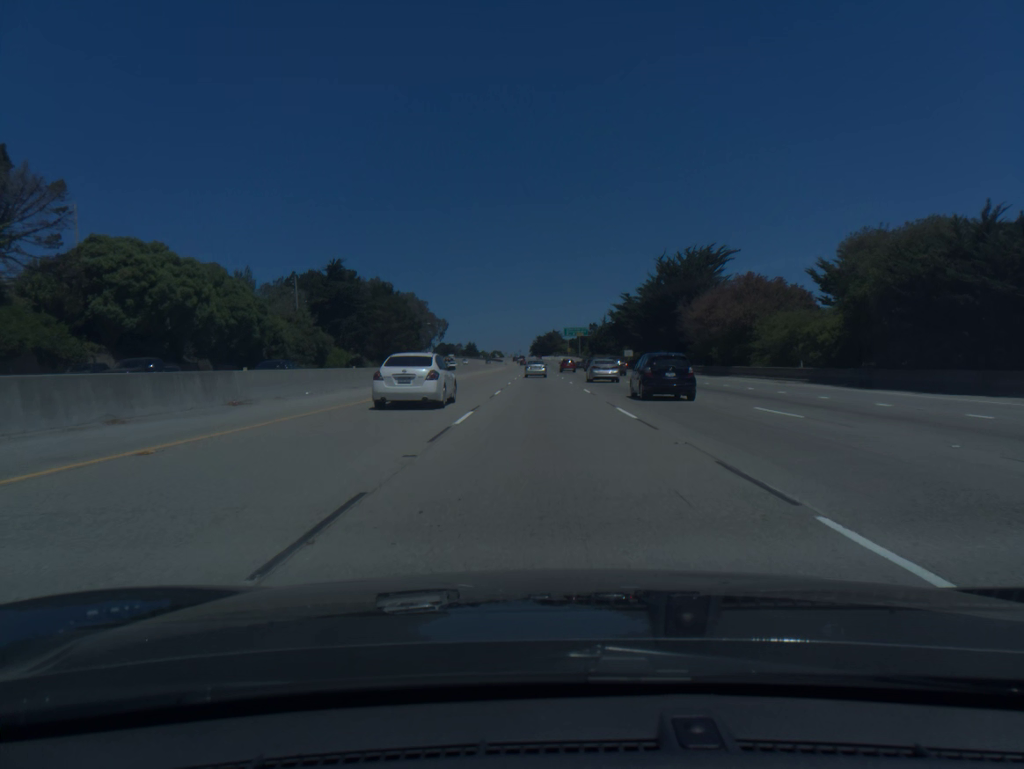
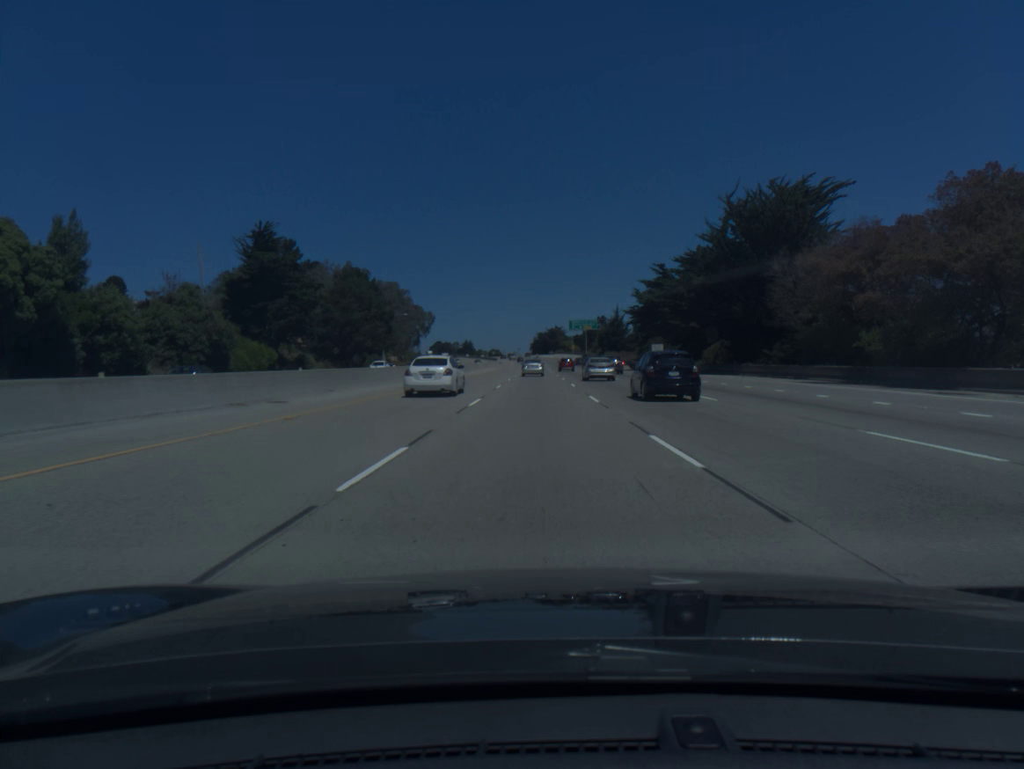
(+0.1, +37.0) m; 0°
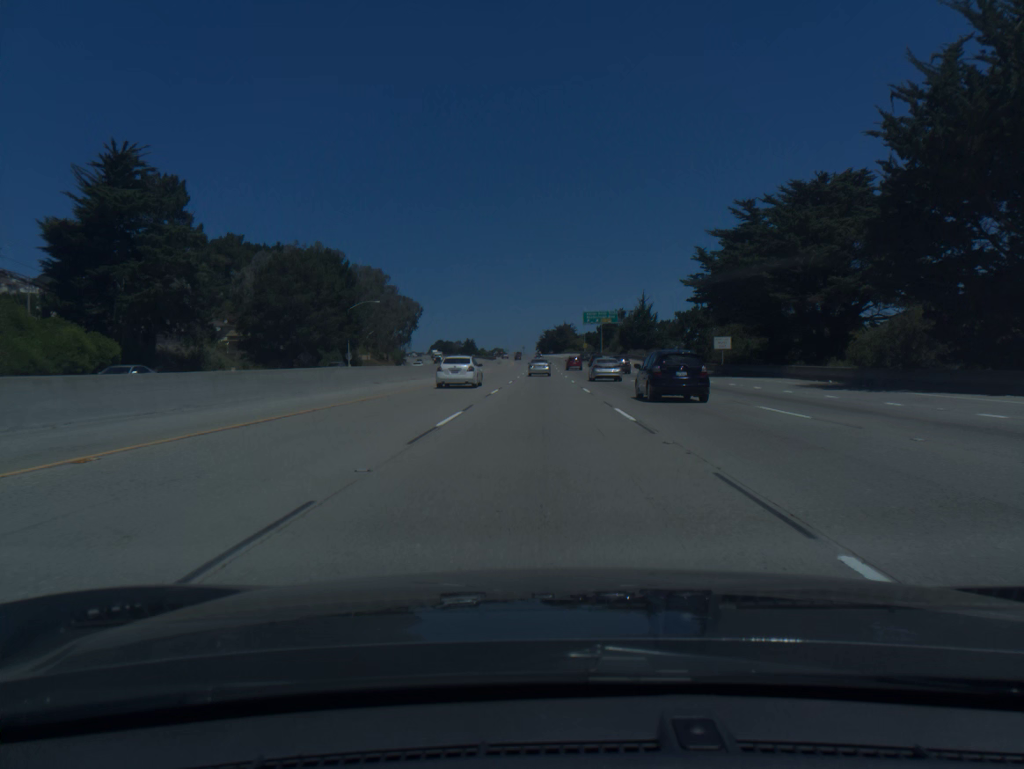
(-0.2, +36.9) m; 0°
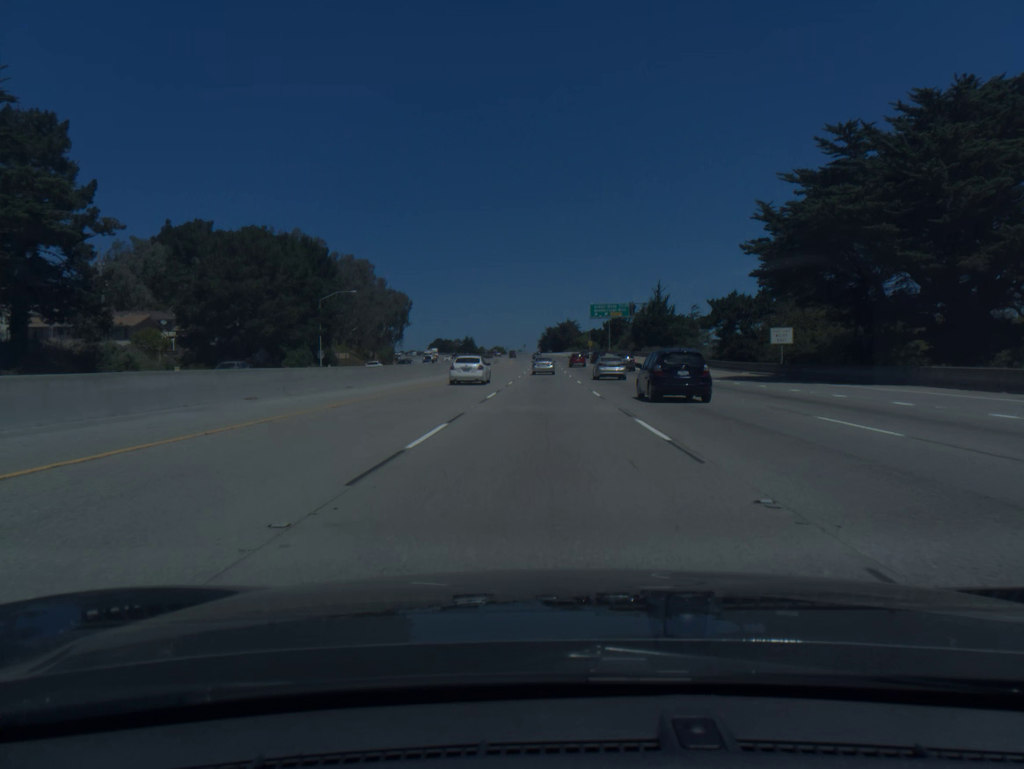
(0.0, +18.4) m; 0°
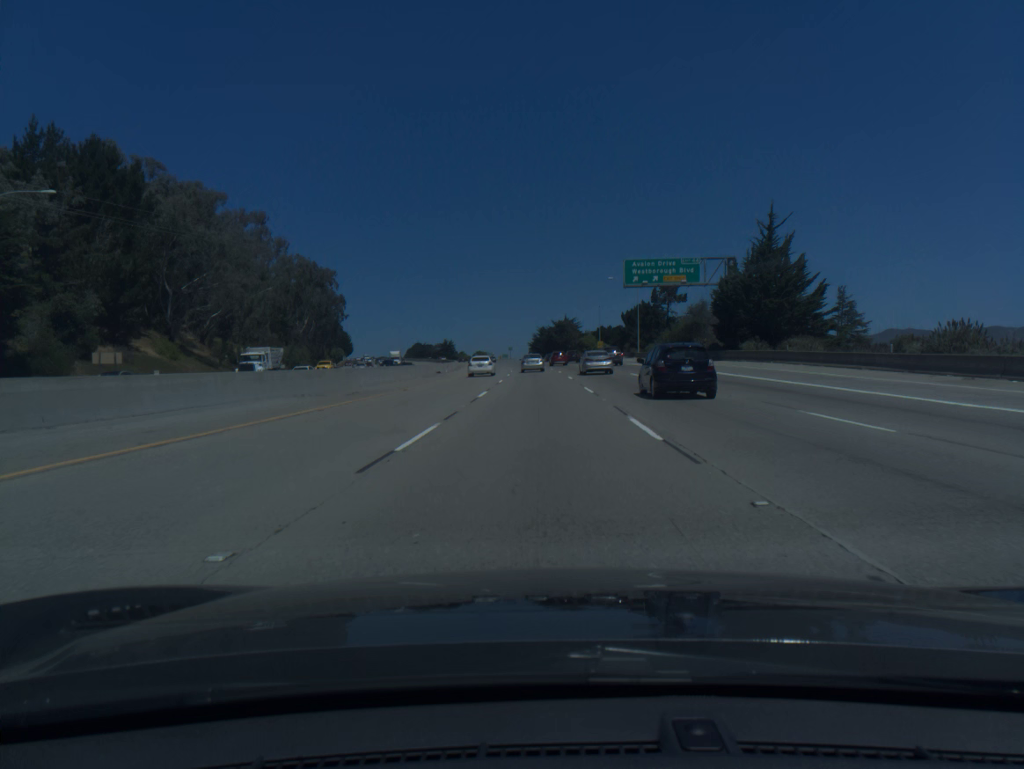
(+0.4, +73.1) m; +1°
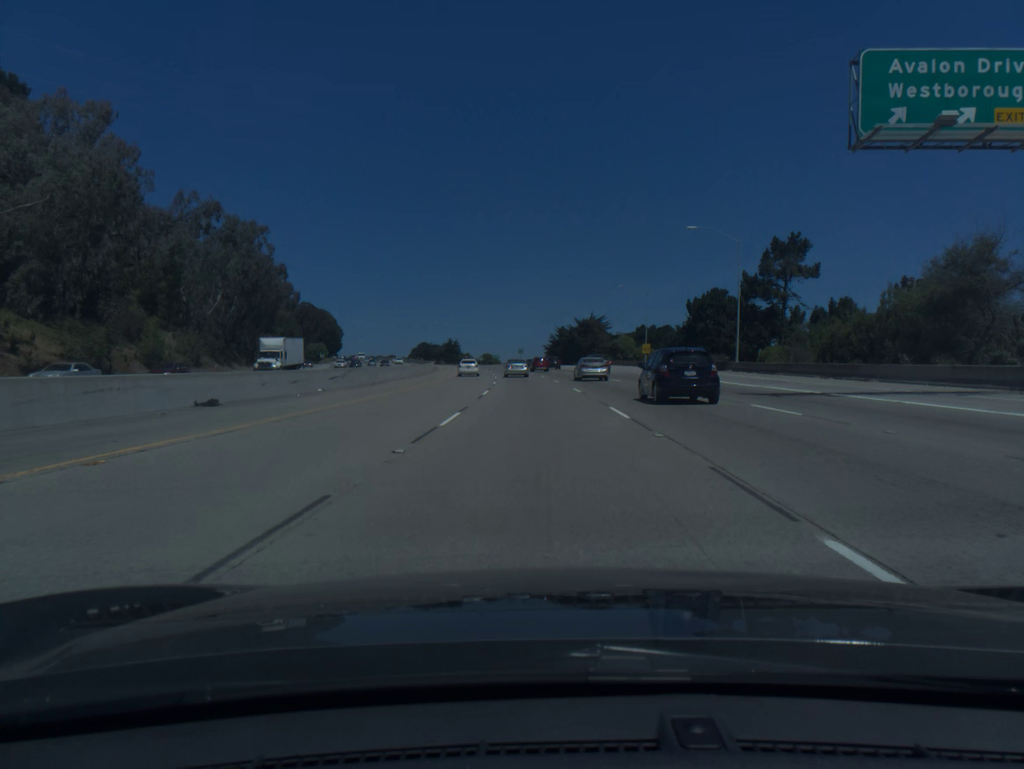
(-0.3, +54.0) m; -1°
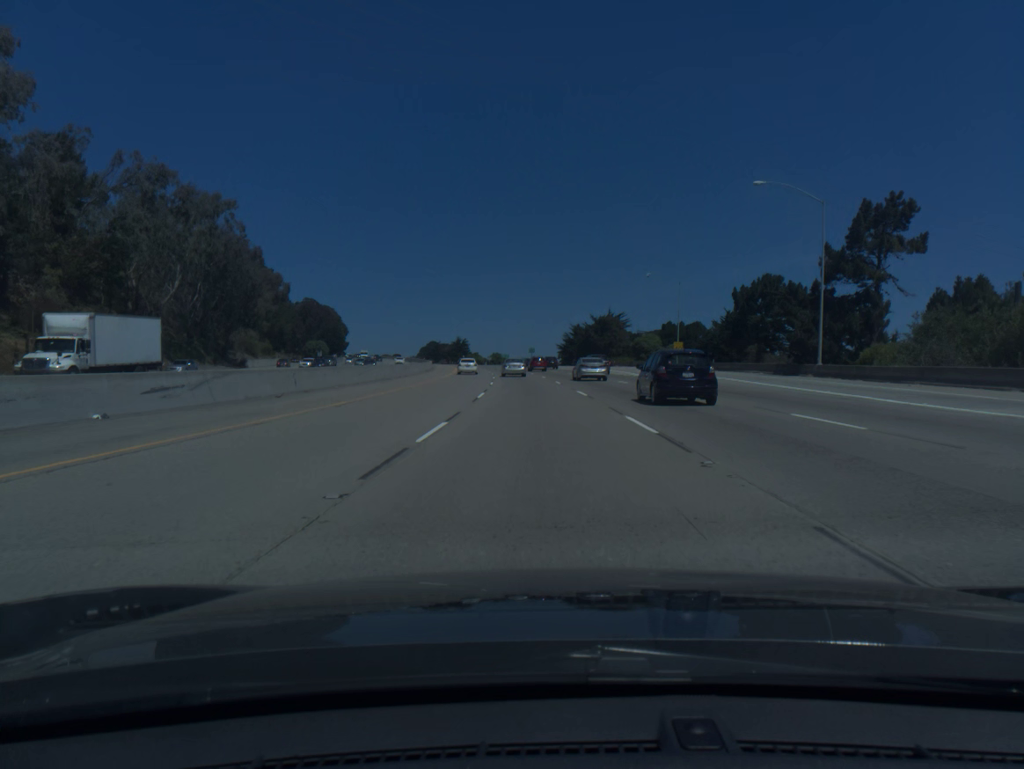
(-0.1, +17.8) m; -1°
